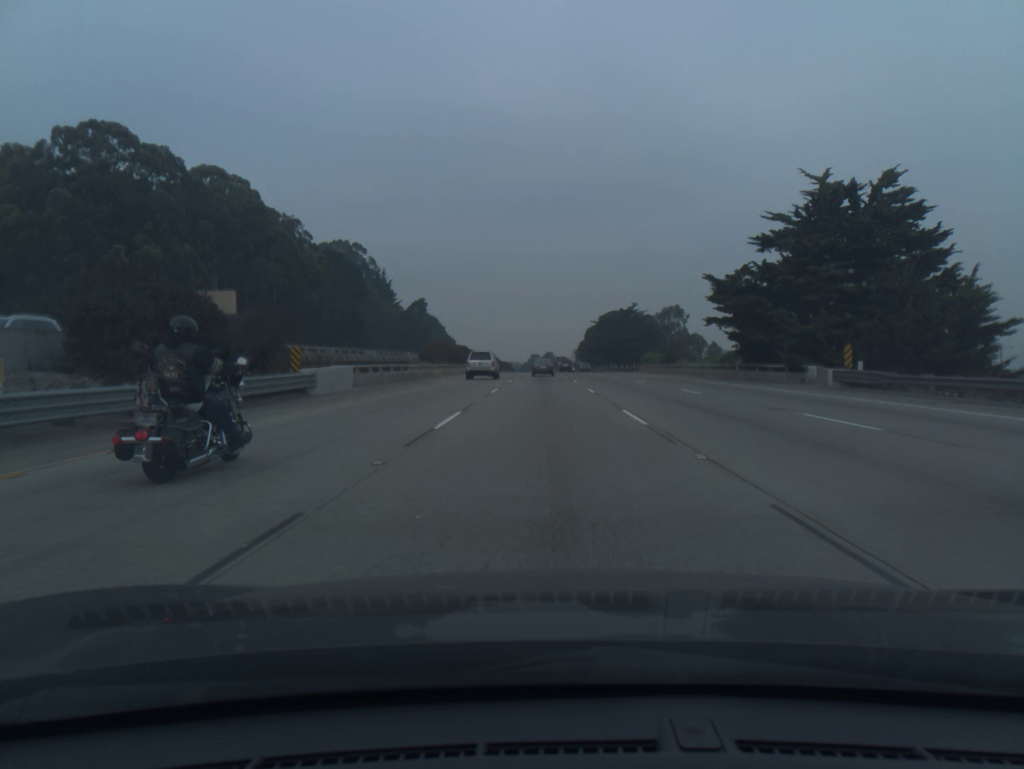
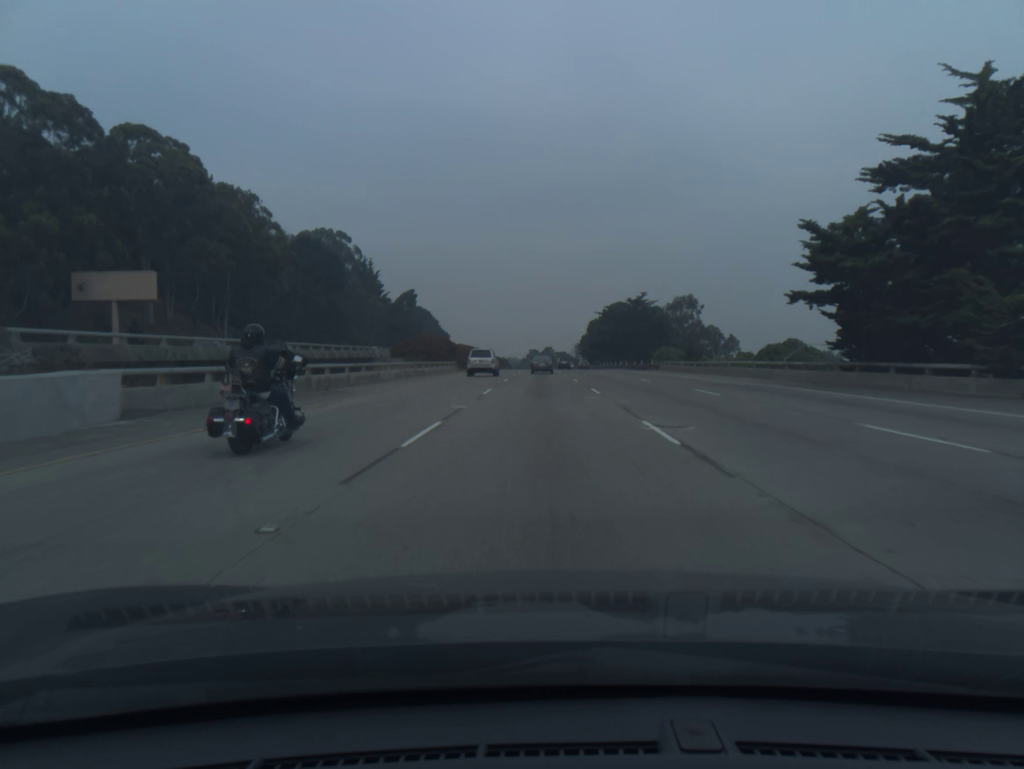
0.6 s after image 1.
(0.0, +17.9) m; 0°
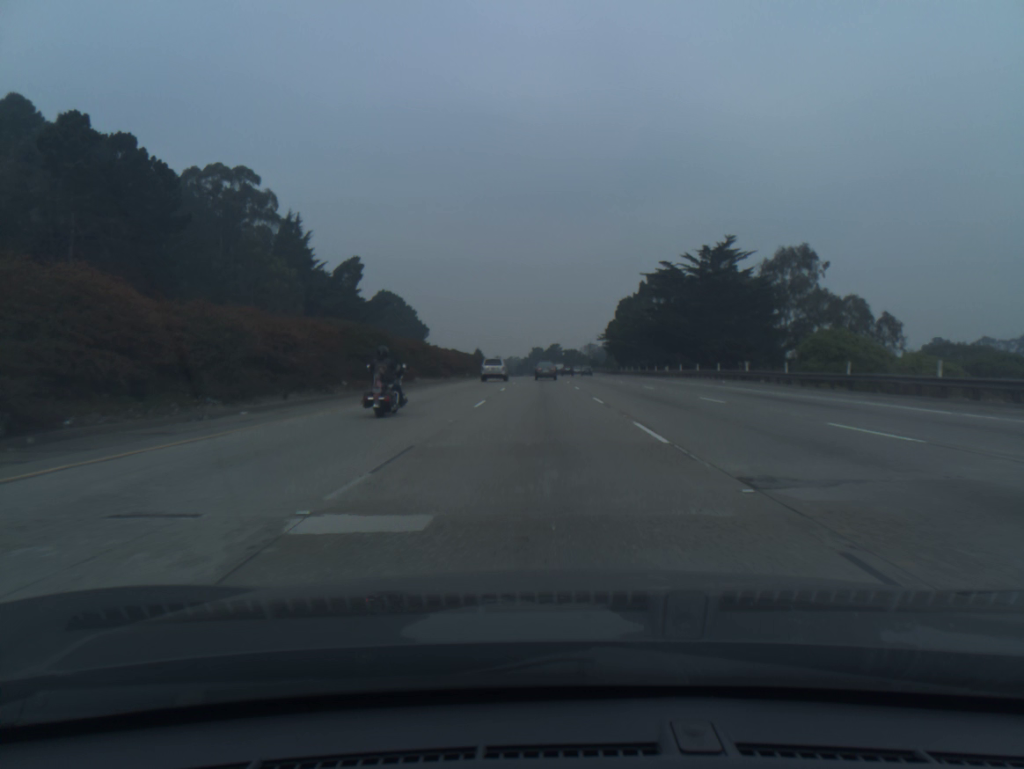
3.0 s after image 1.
(-0.1, +71.7) m; 0°
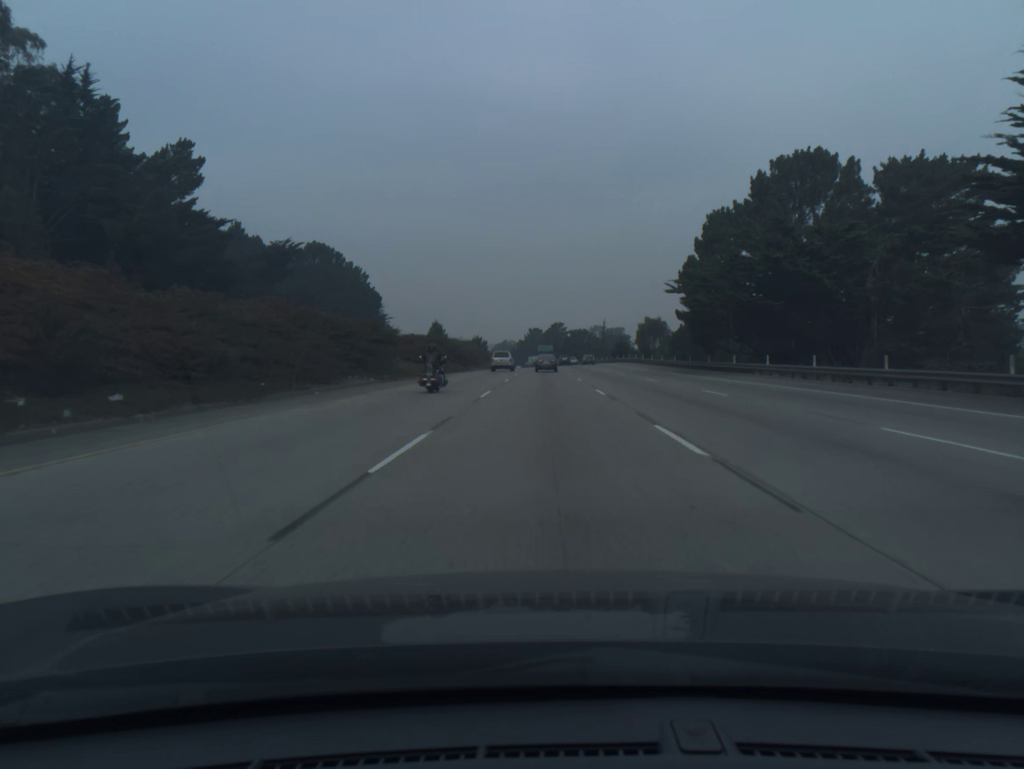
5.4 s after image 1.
(-0.2, +72.2) m; 0°
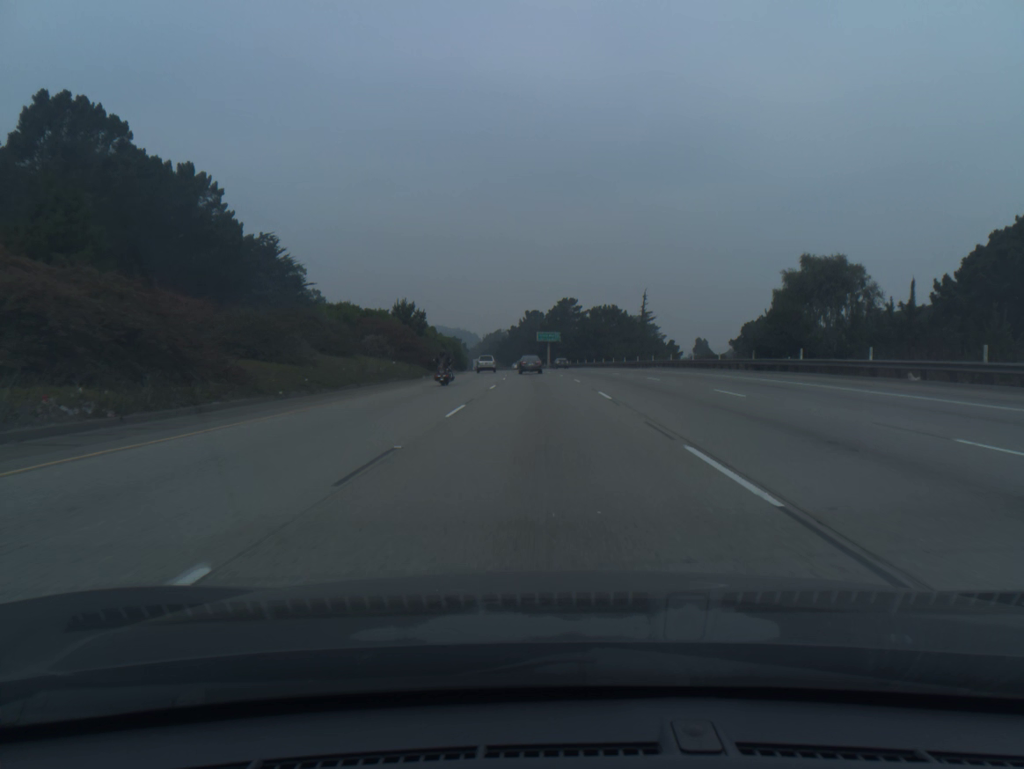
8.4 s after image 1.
(+0.1, +90.3) m; 0°
